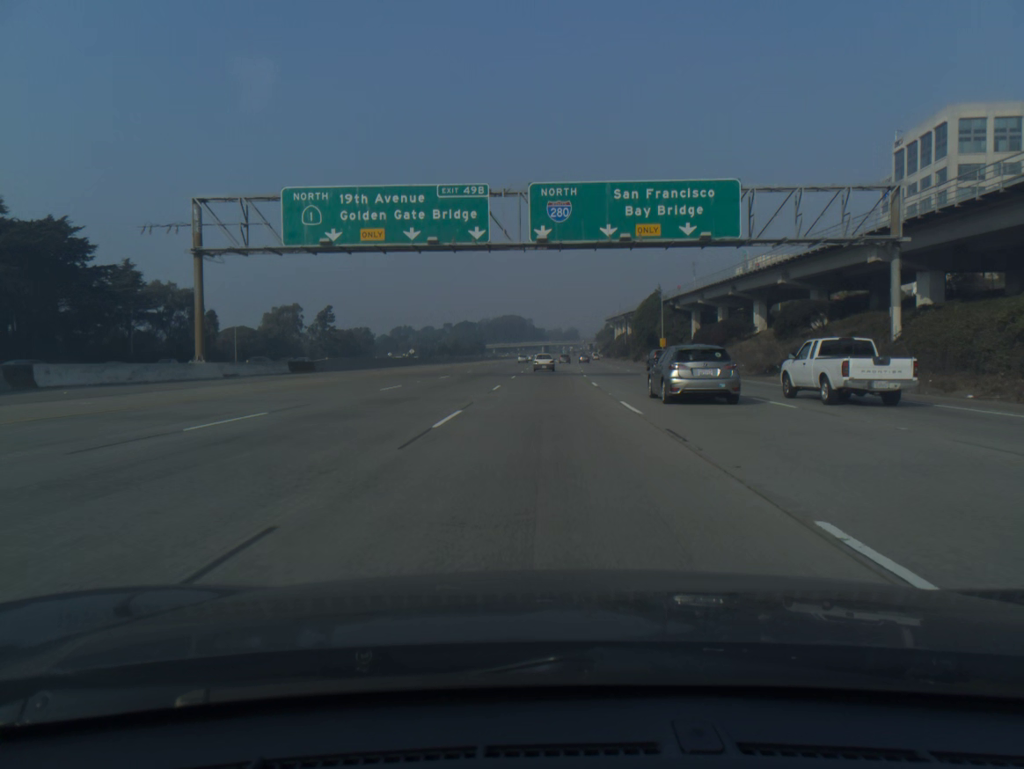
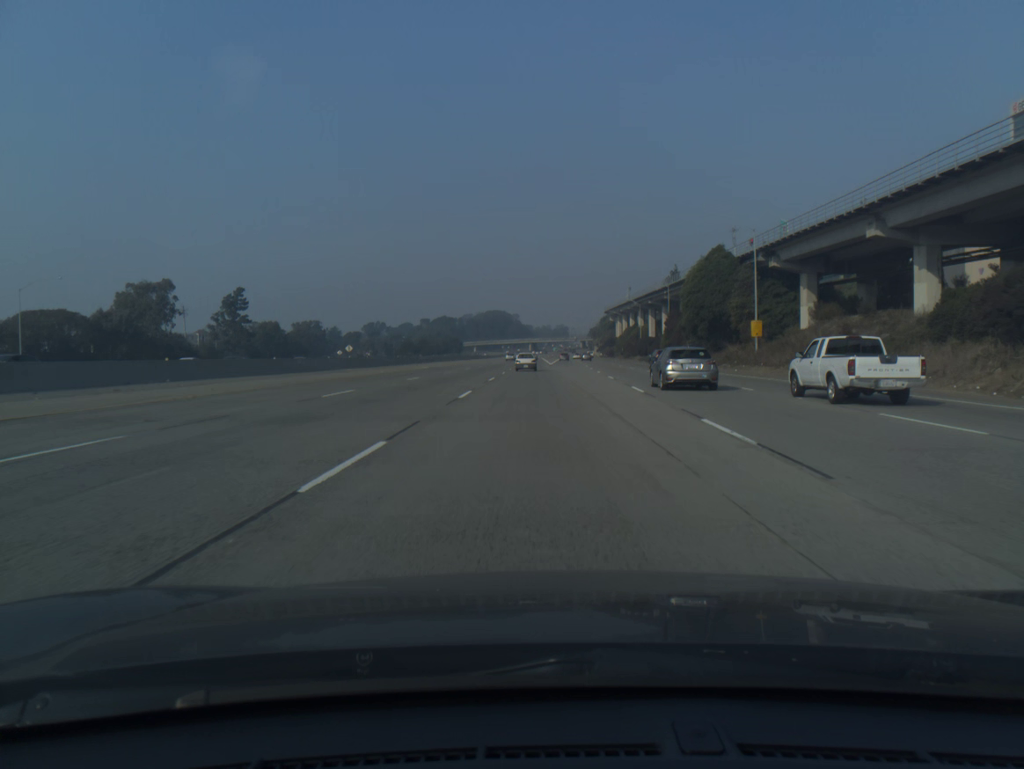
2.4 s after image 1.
(+0.5, +63.1) m; +1°
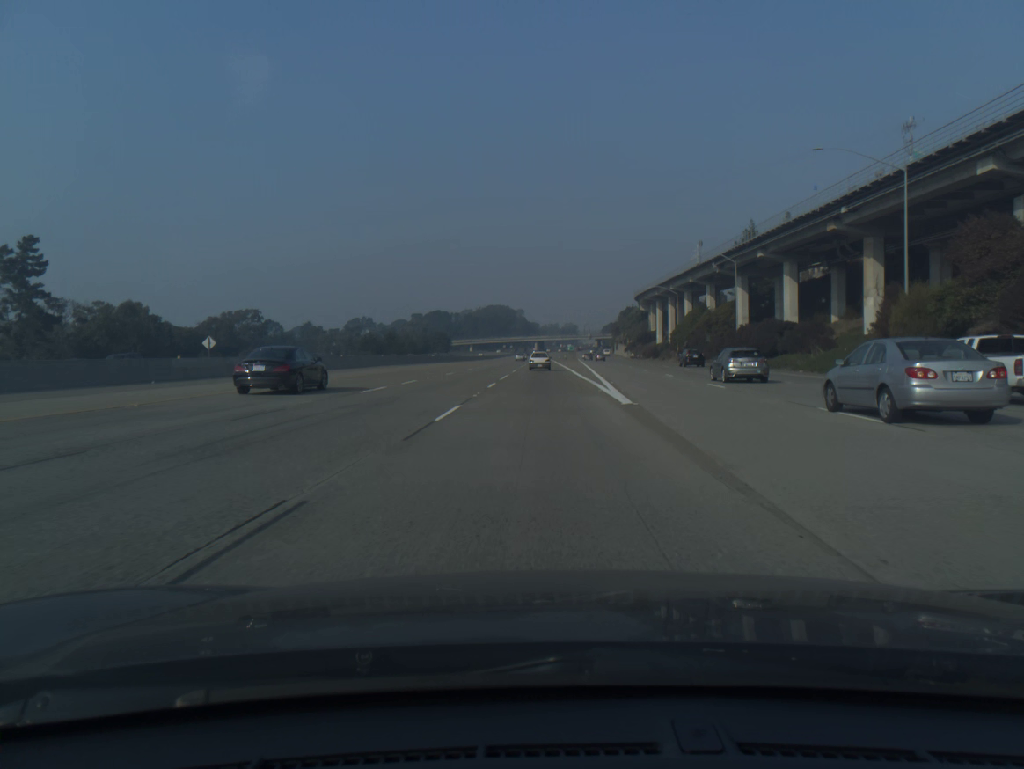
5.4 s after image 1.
(-0.9, +78.5) m; -1°
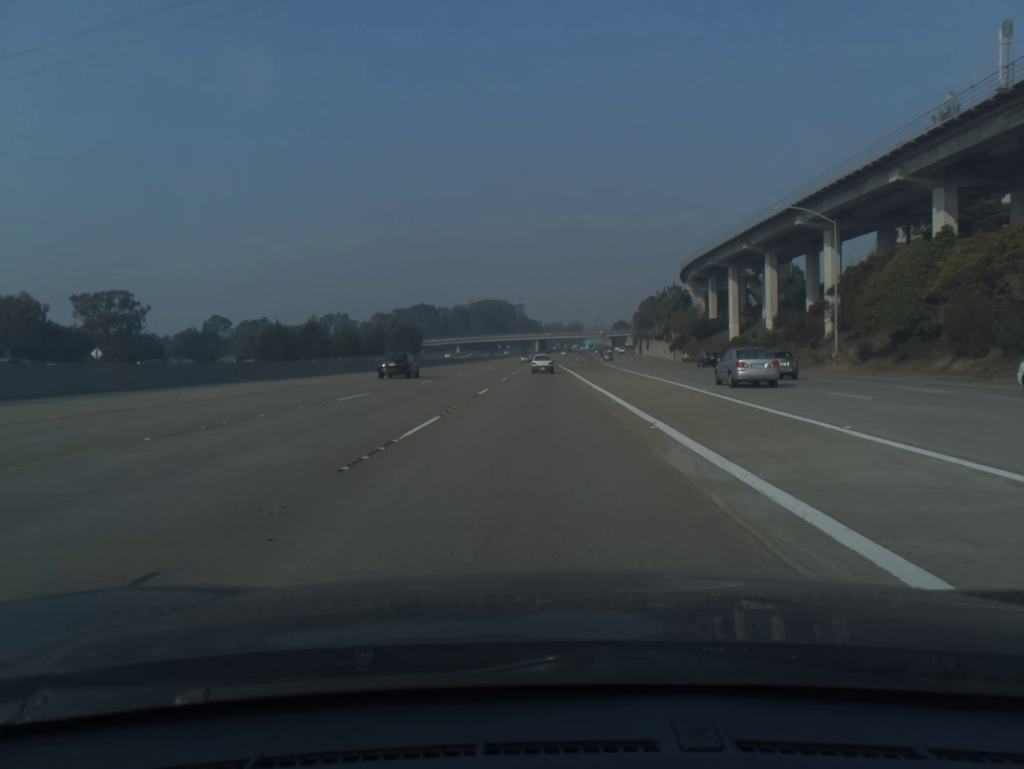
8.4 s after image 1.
(+0.2, +77.6) m; 0°
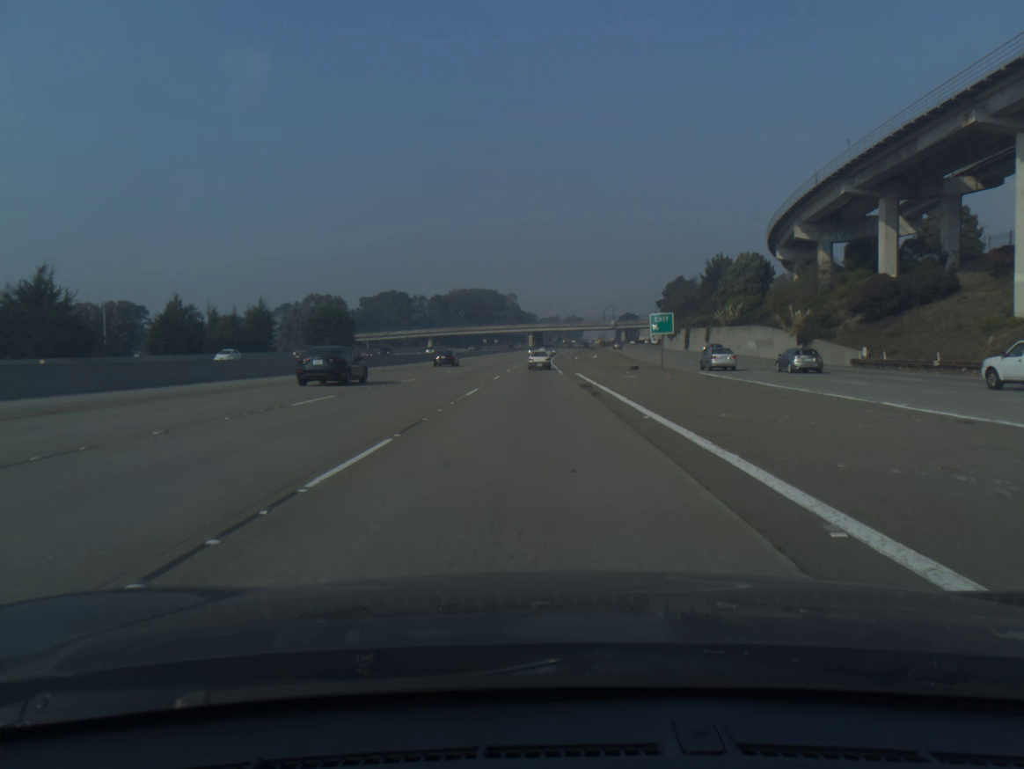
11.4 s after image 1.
(0.0, +76.9) m; 0°
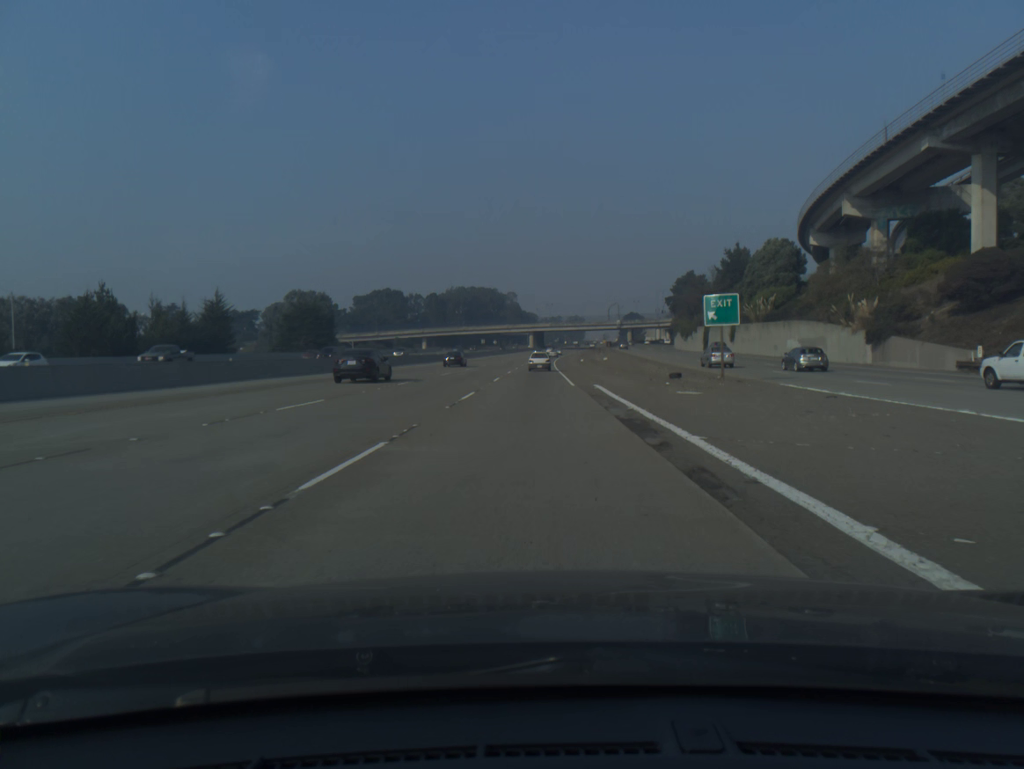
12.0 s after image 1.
(0.0, +15.3) m; 0°
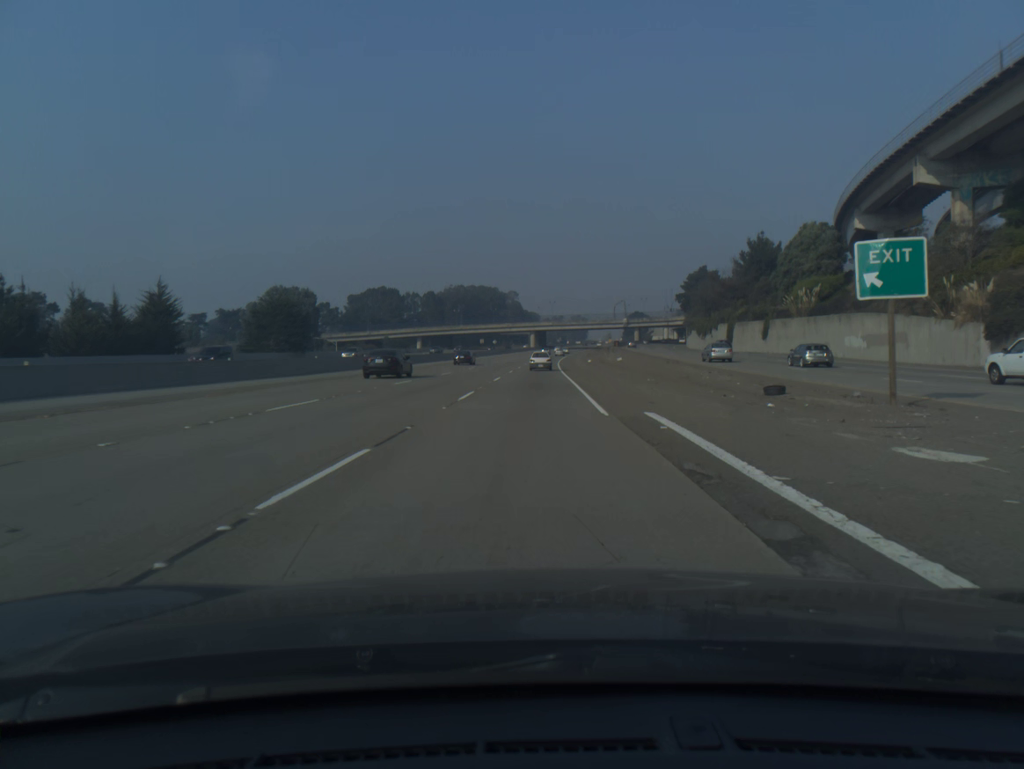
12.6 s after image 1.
(0.0, +15.3) m; 0°
